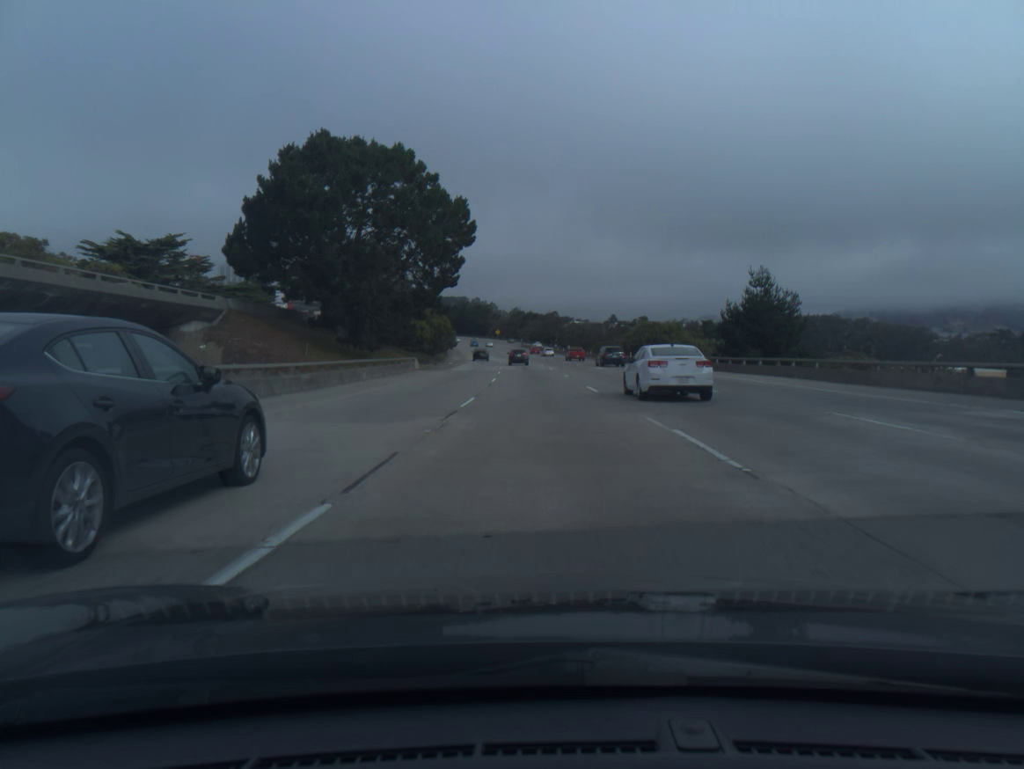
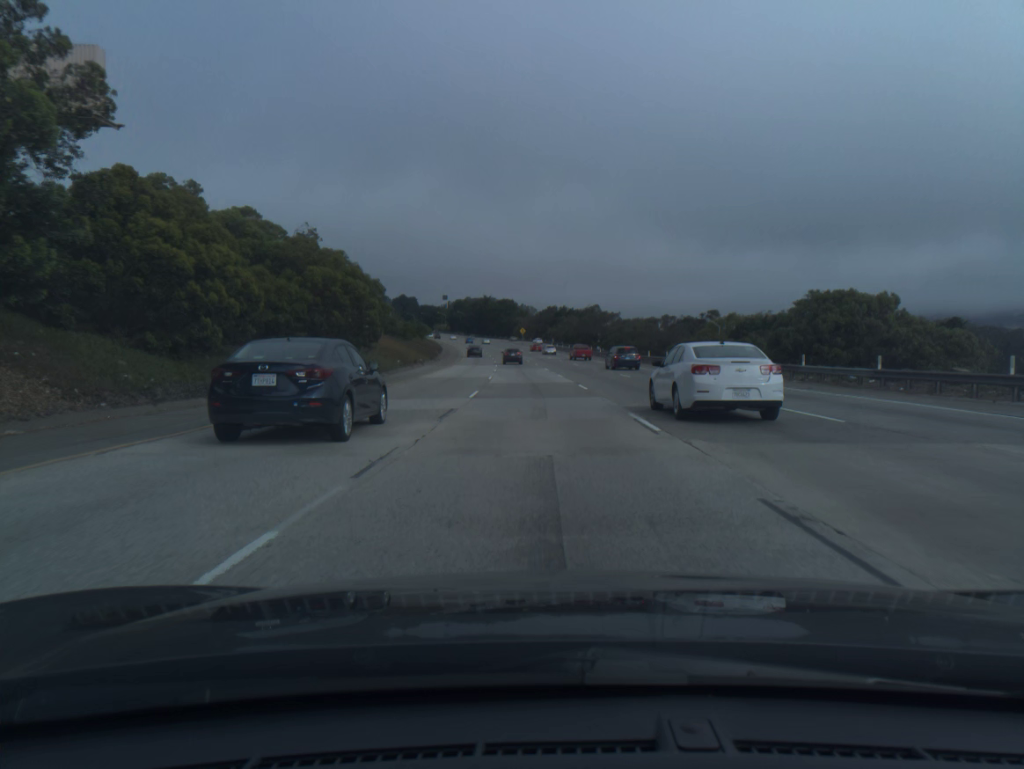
(-1.1, +57.2) m; -2°
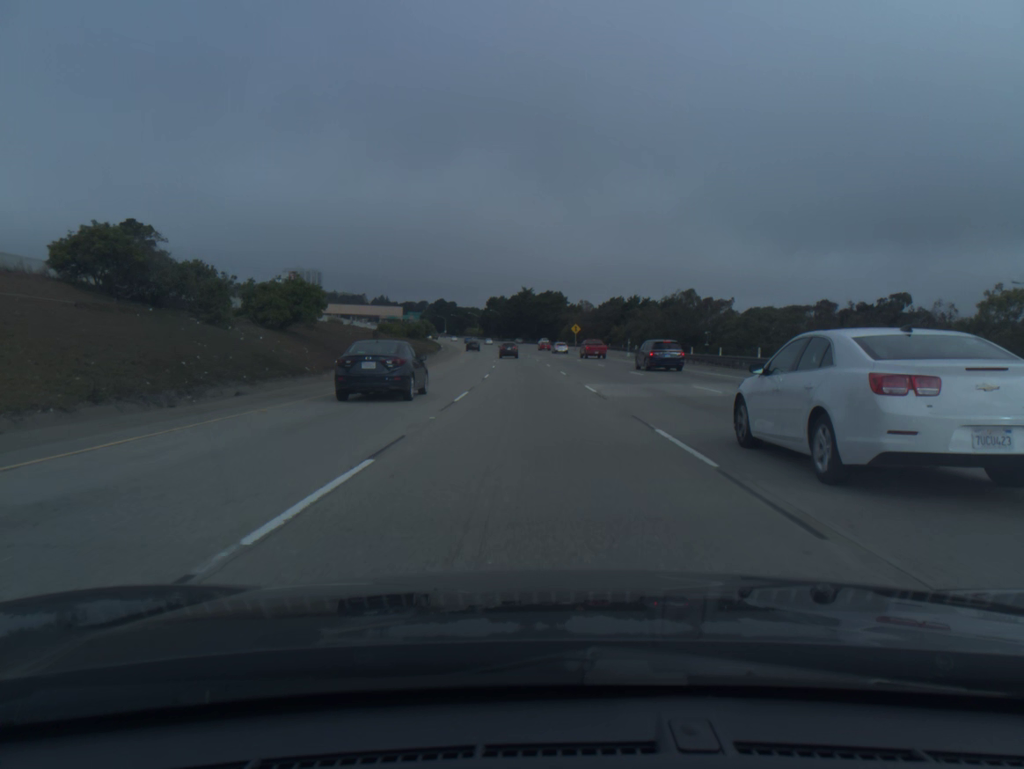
(-2.4, +77.1) m; -3°
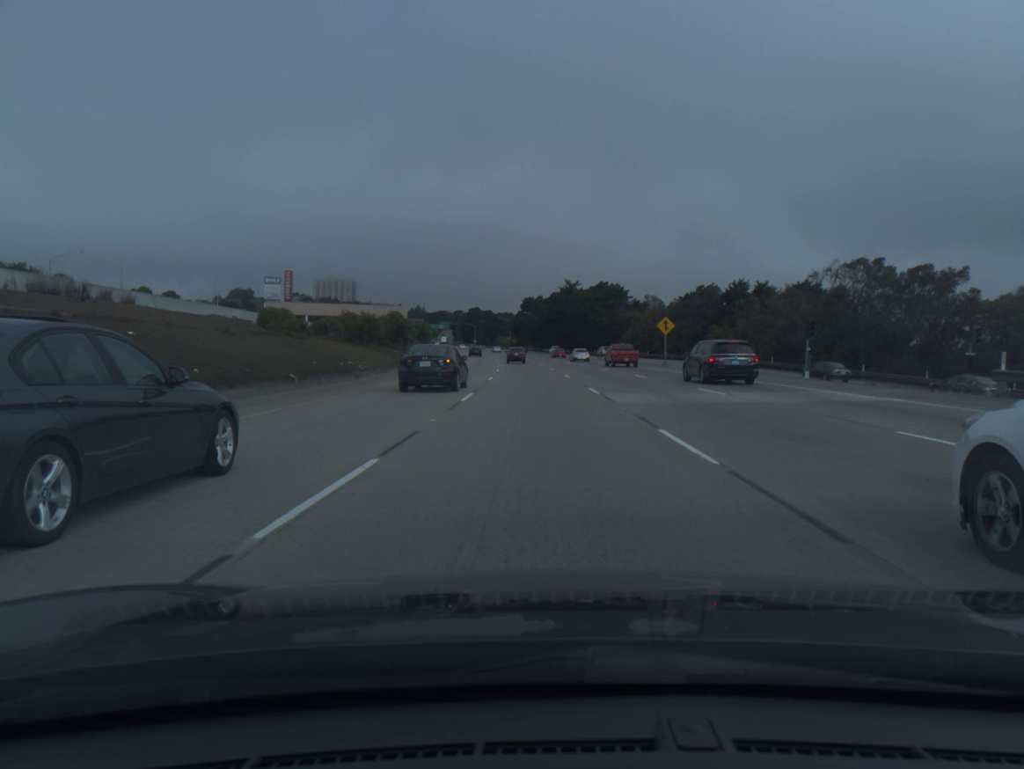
(-1.6, +58.1) m; -3°
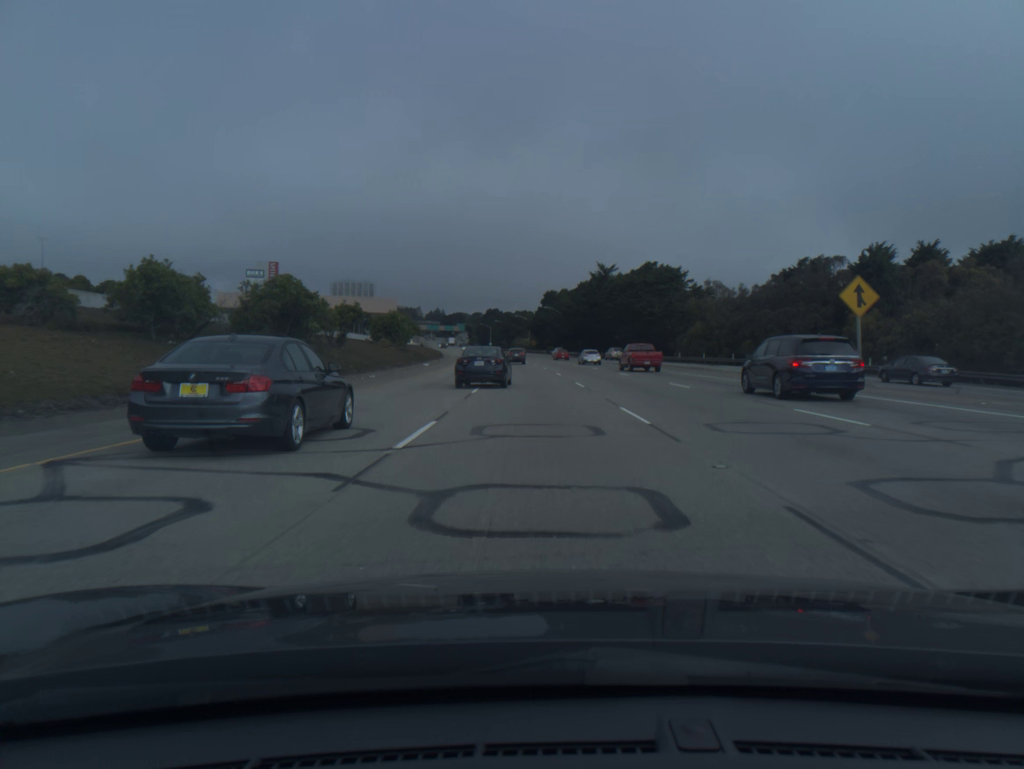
(-0.5, +38.8) m; -2°
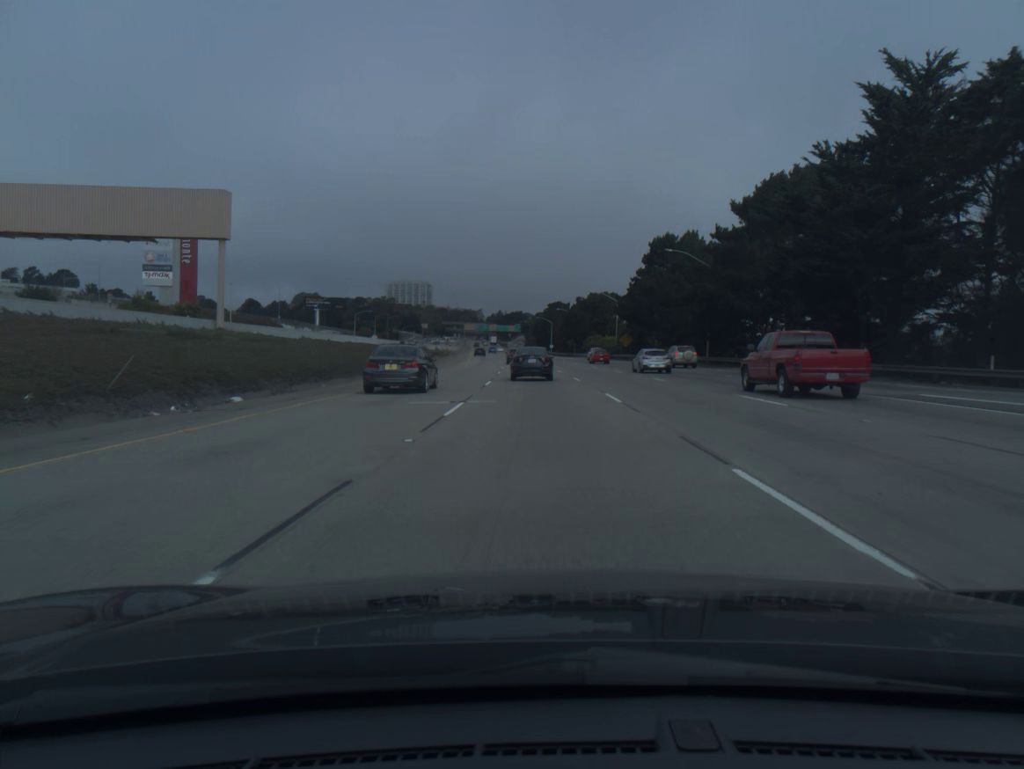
(-4.0, +96.9) m; -5°
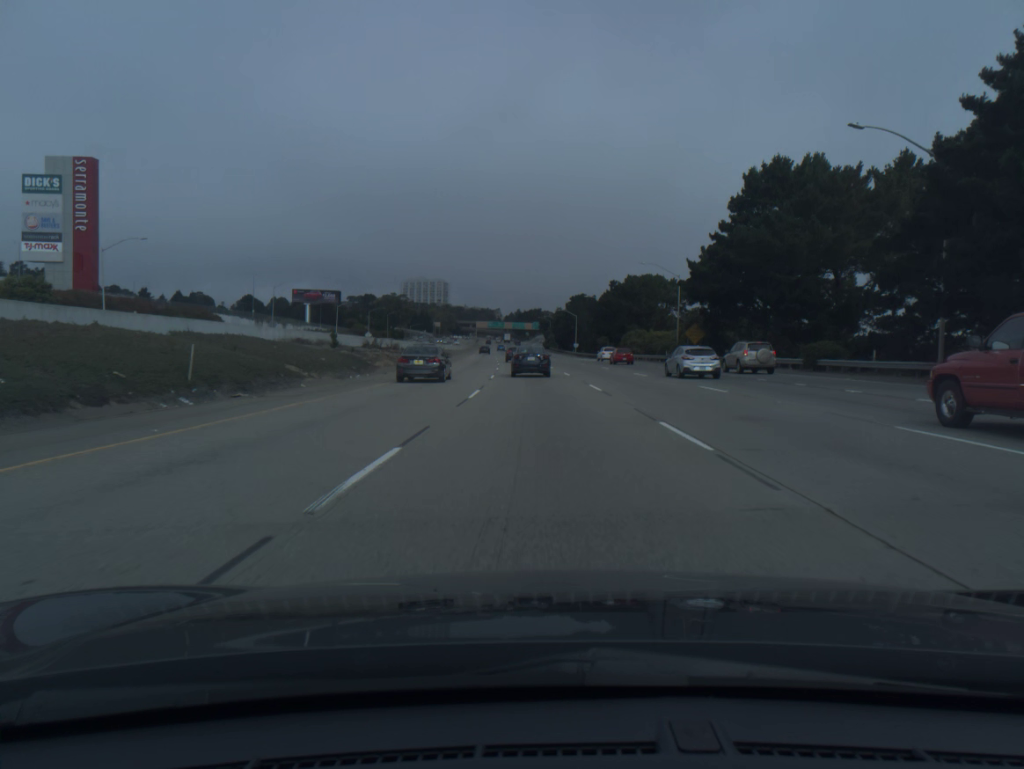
(-0.5, +38.5) m; -1°
